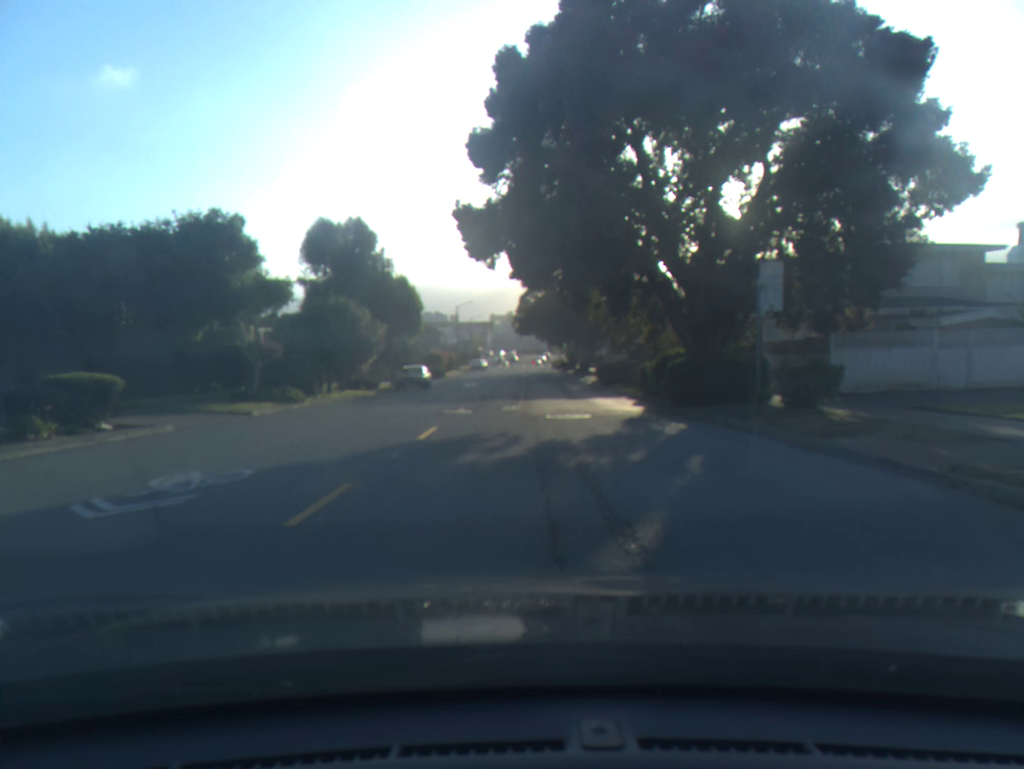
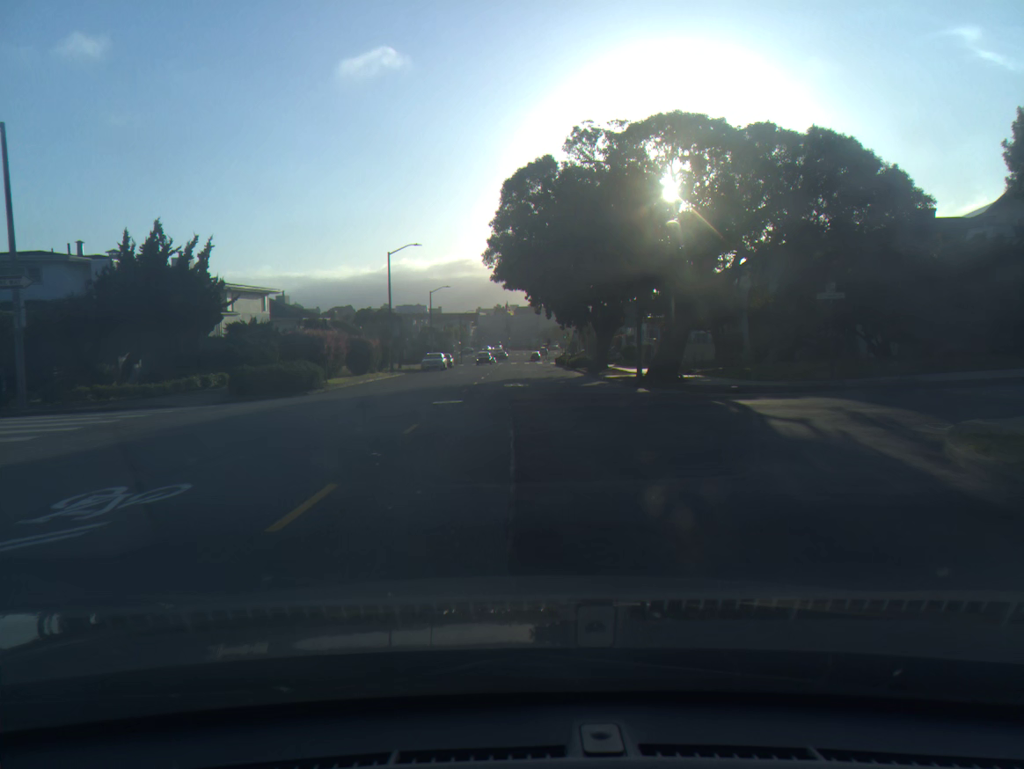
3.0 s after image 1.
(+0.2, +44.2) m; +1°
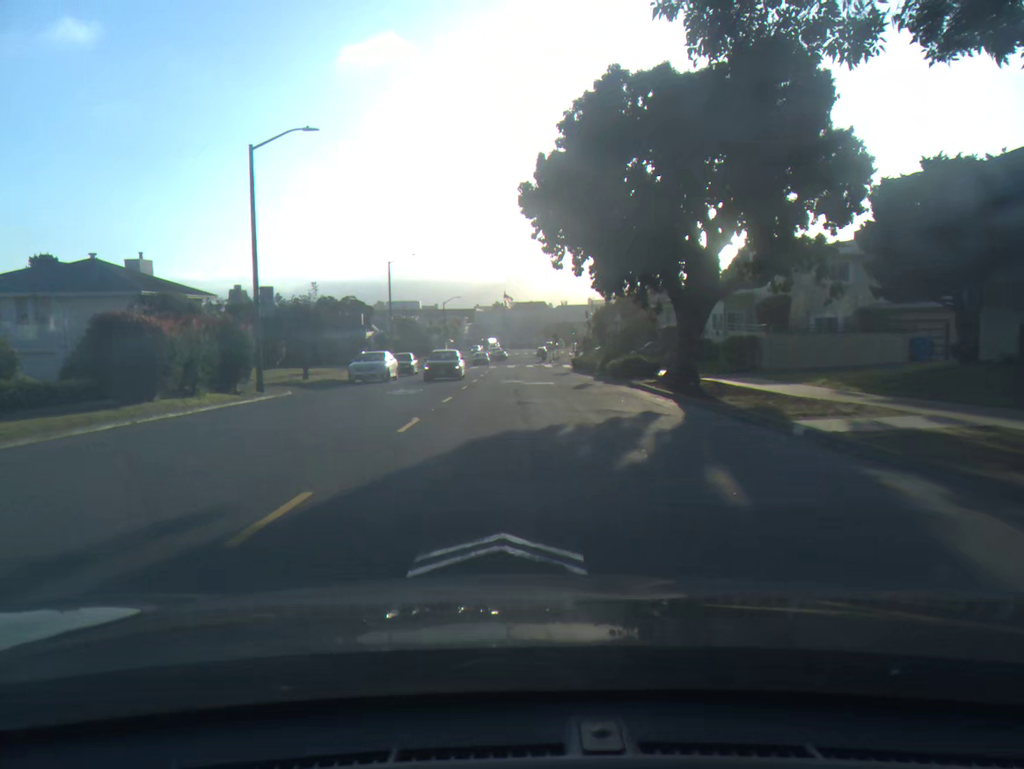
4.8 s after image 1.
(0.0, +27.6) m; 0°
